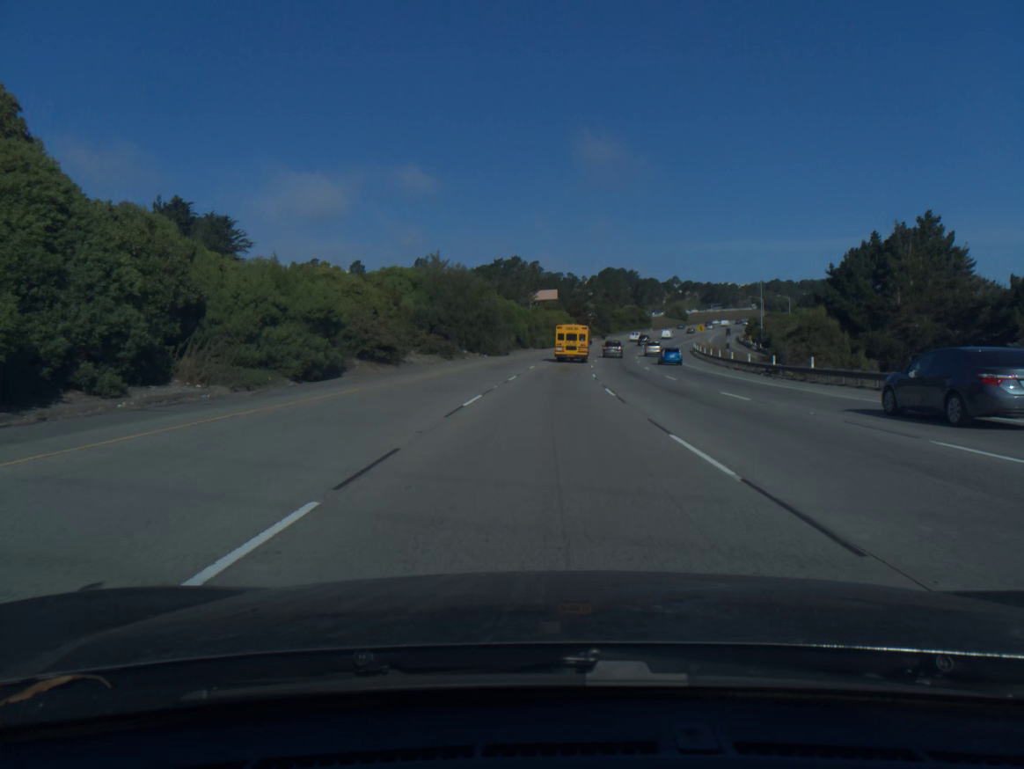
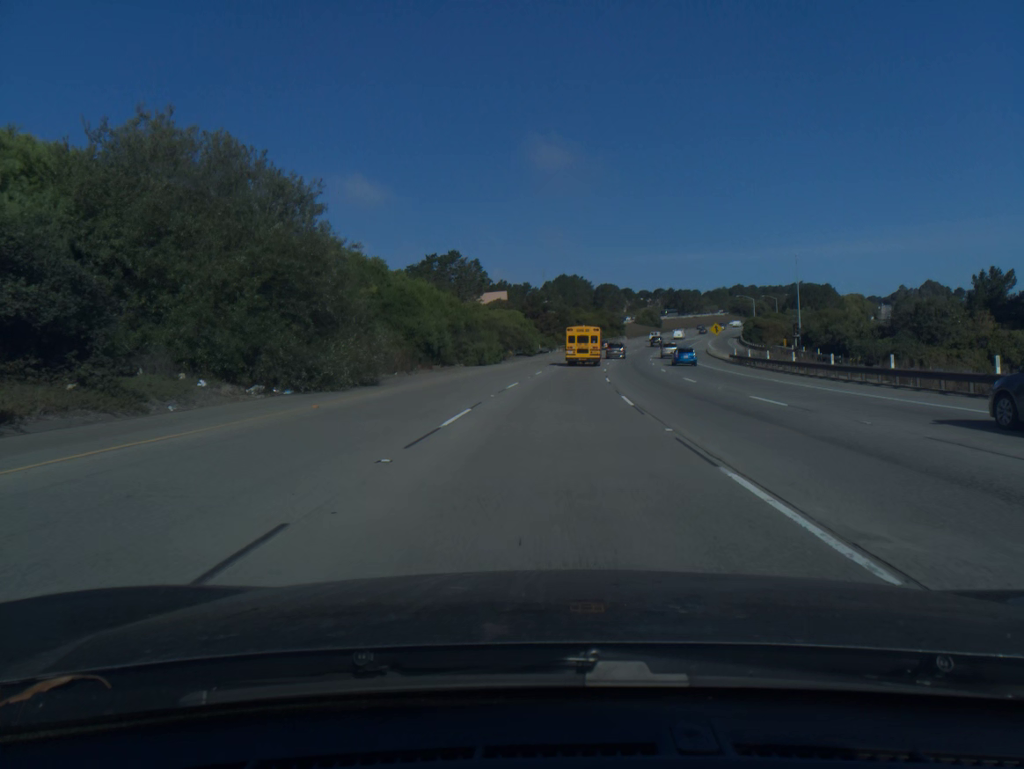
(+1.2, +47.5) m; +3°
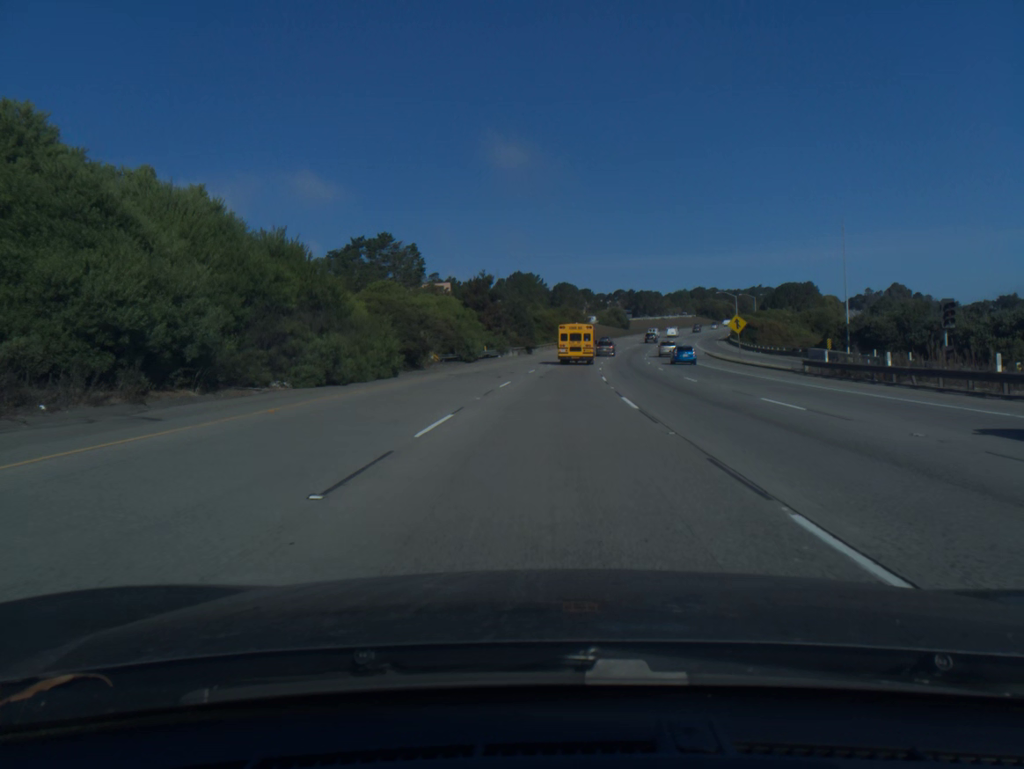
(+0.9, +31.2) m; +3°
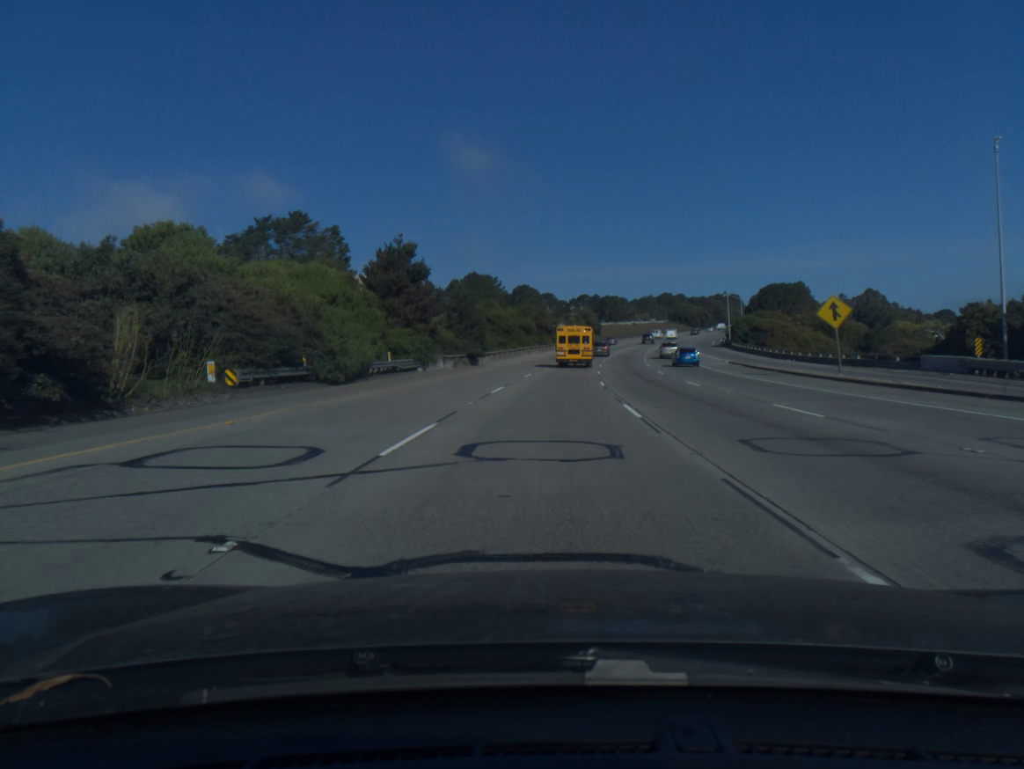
(+0.8, +30.9) m; +3°
